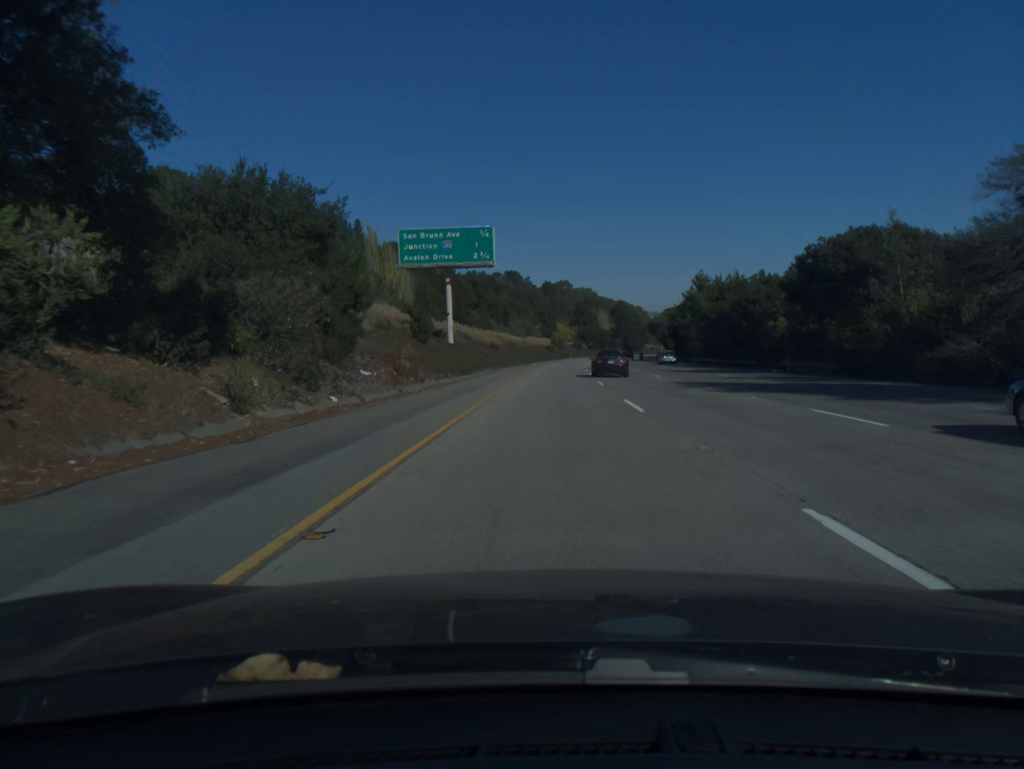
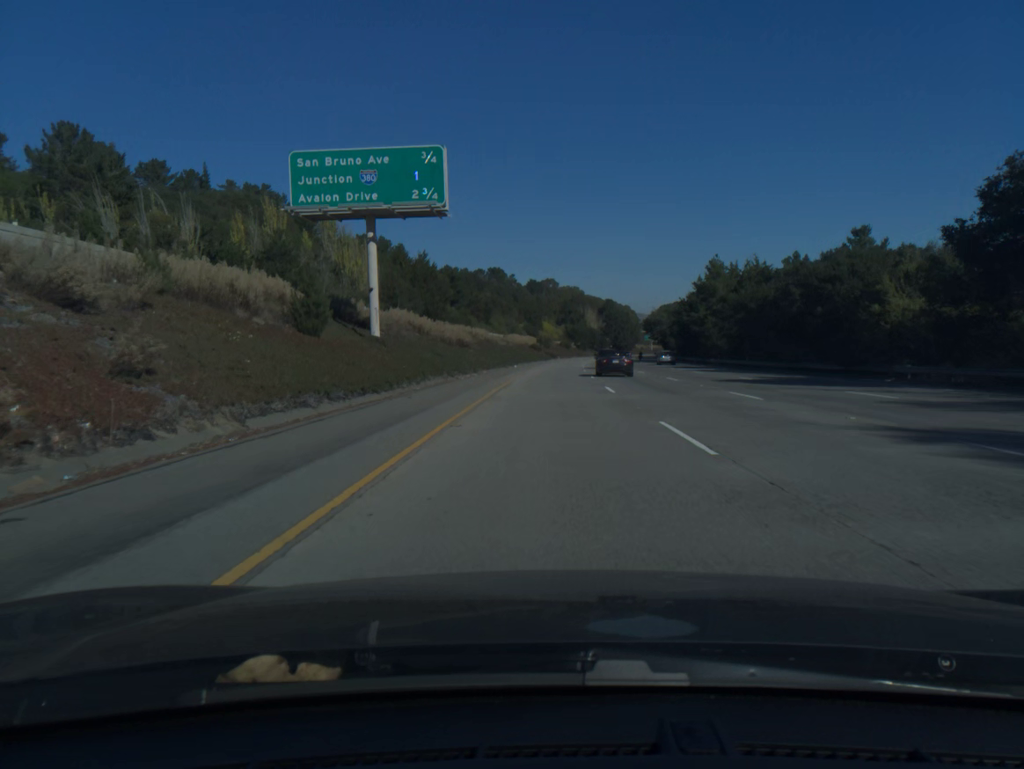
(+0.2, +21.5) m; +1°
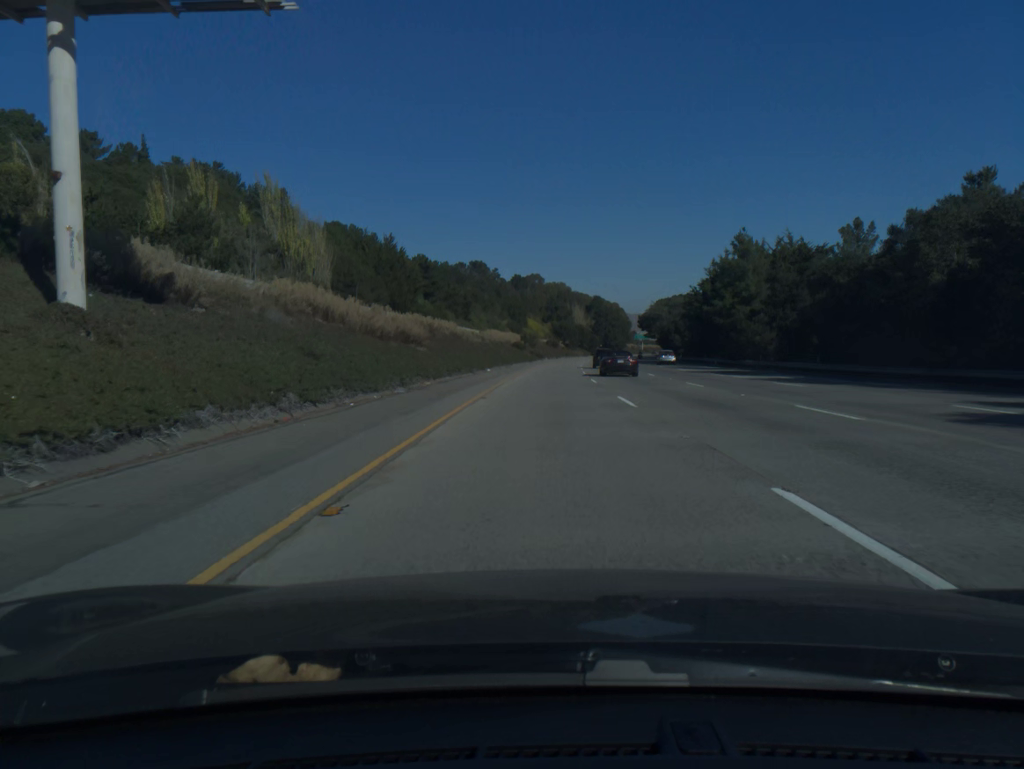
(+0.2, +21.6) m; +1°
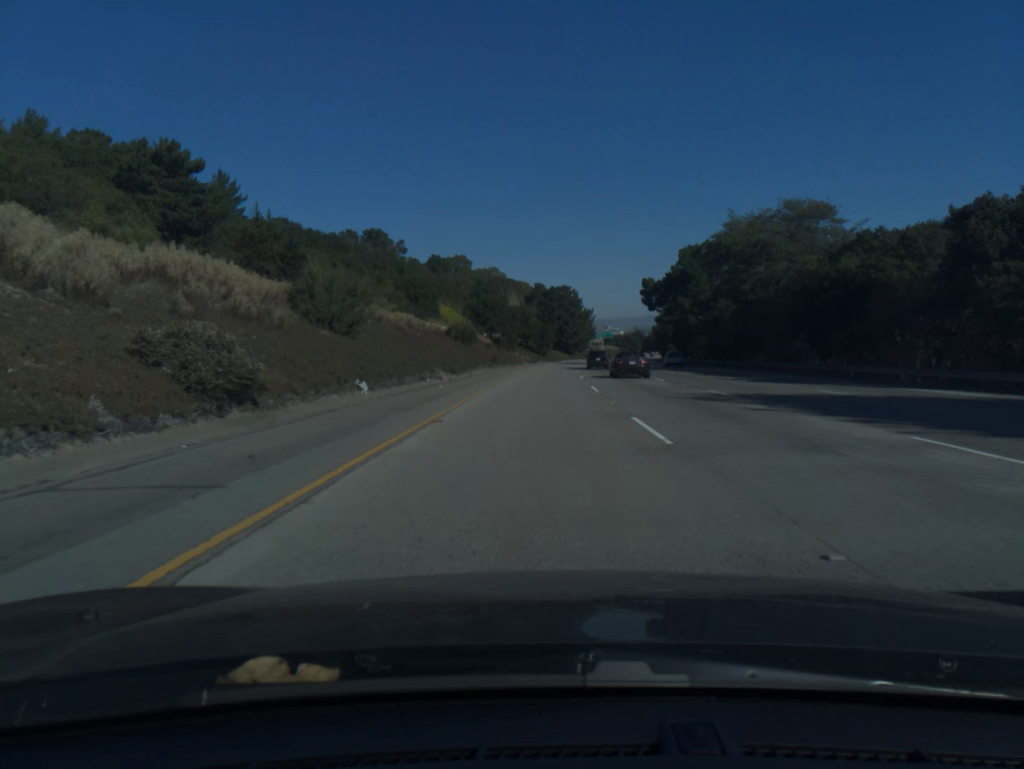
(+4.5, +108.8) m; +5°
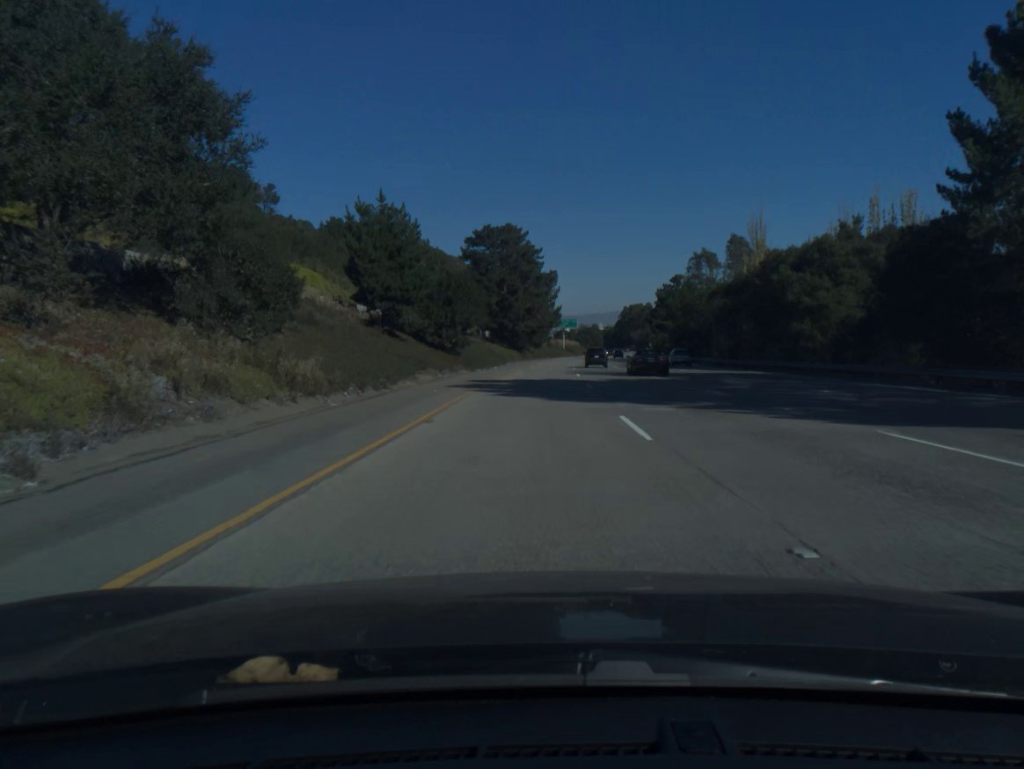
(+2.7, +87.5) m; +4°
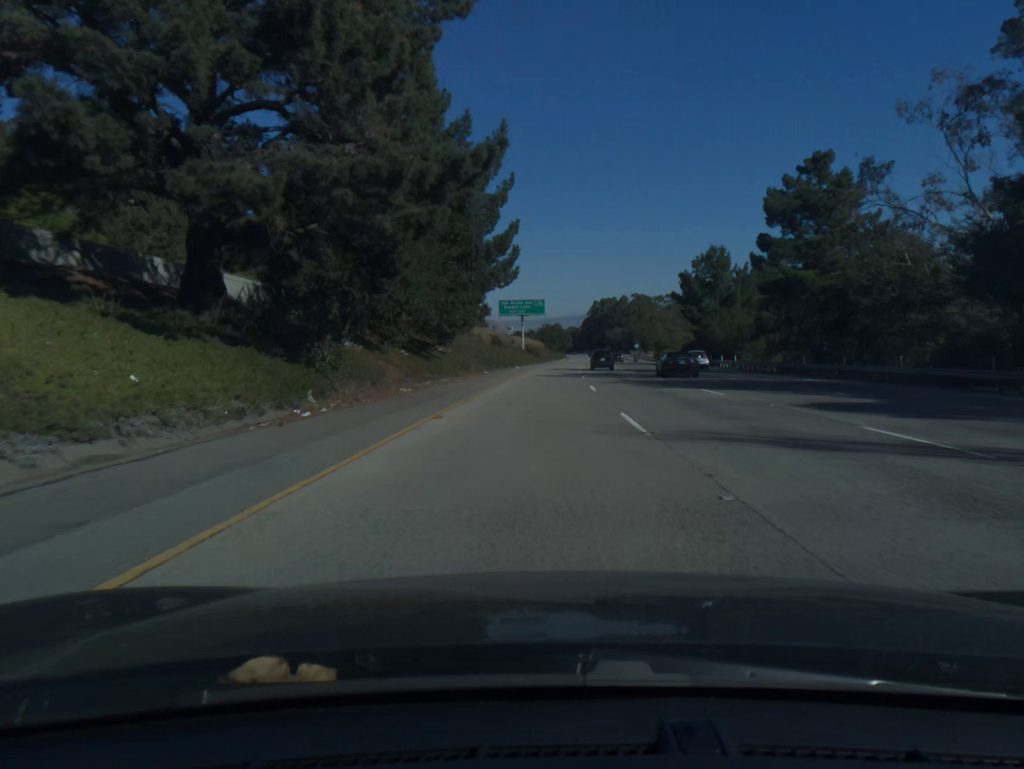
(+2.4, +86.8) m; +3°
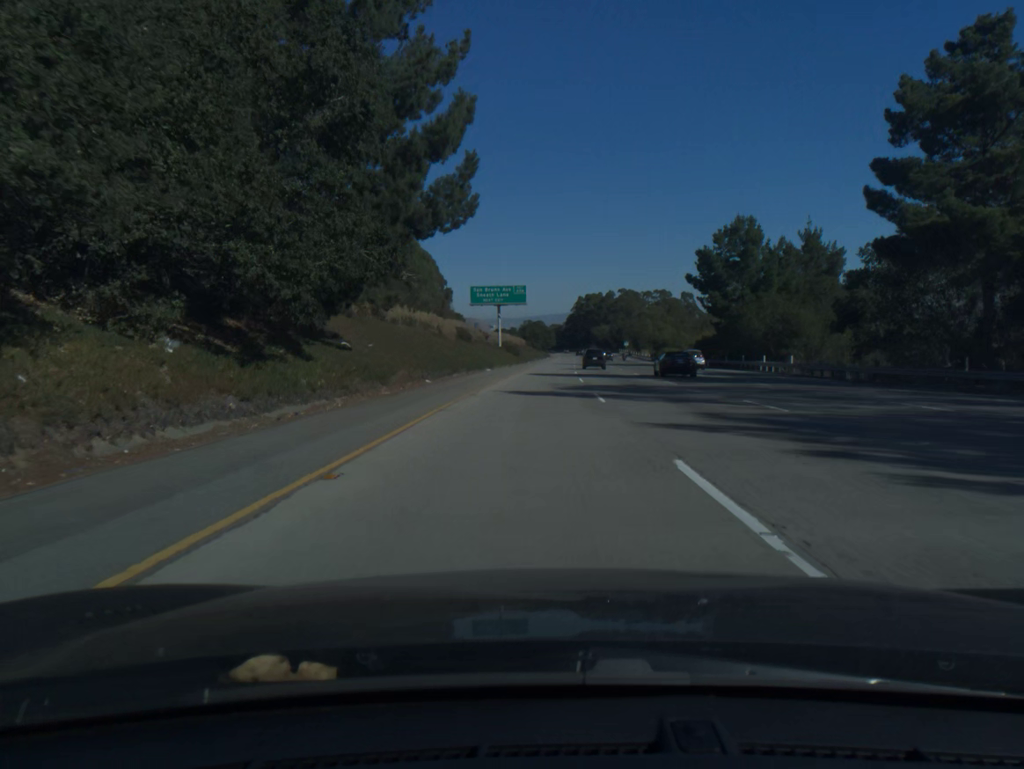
(+0.2, +21.6) m; +1°
